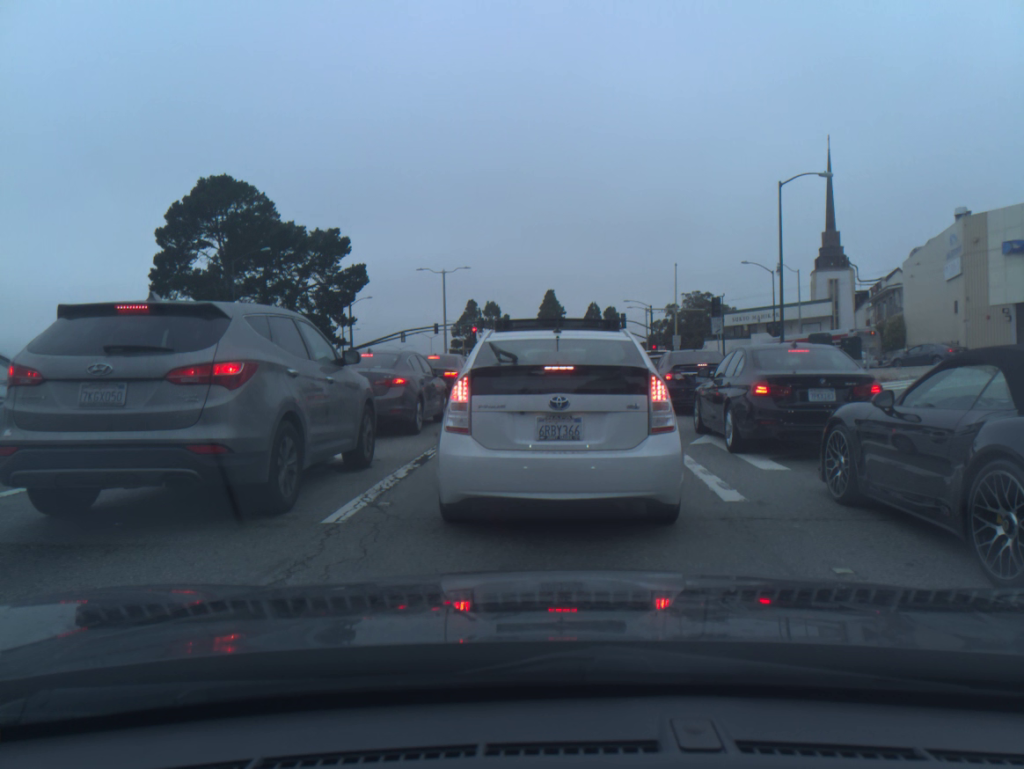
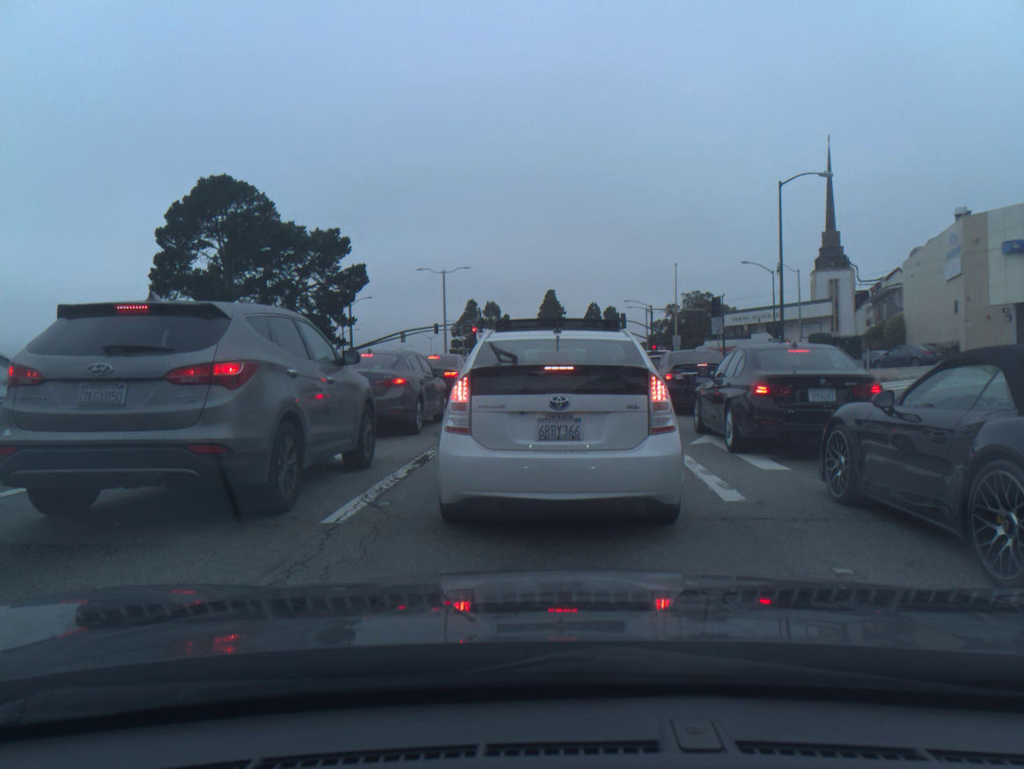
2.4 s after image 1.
(0.0, -0.1) m; 0°
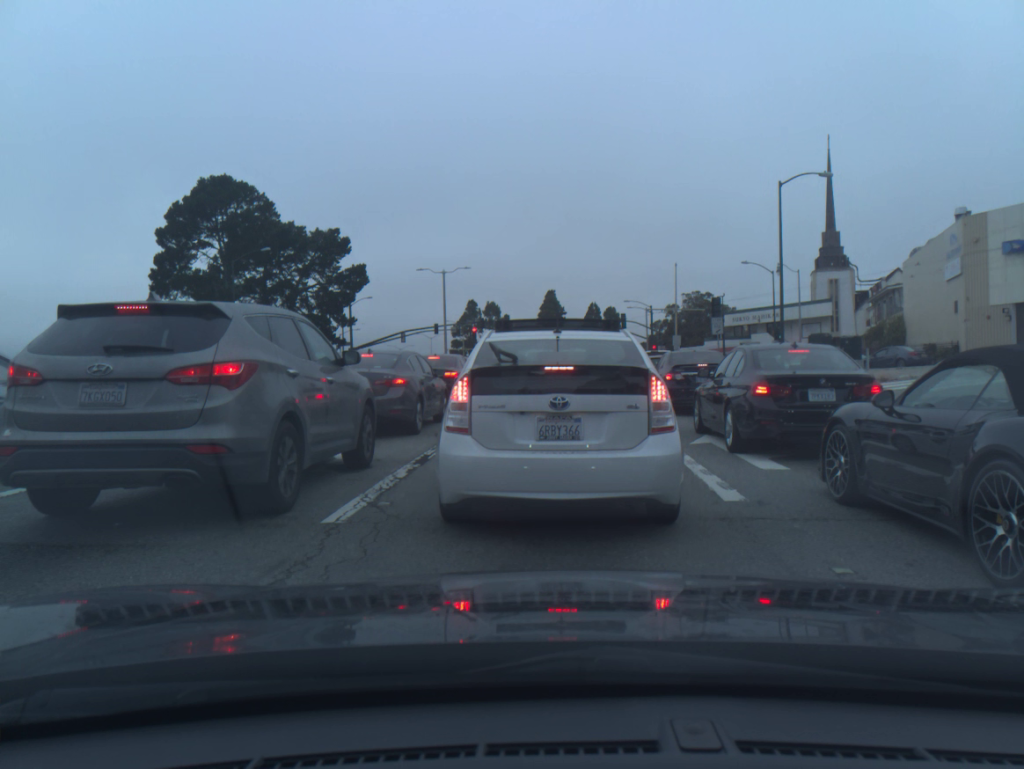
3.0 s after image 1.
(0.0, 0.0) m; 0°
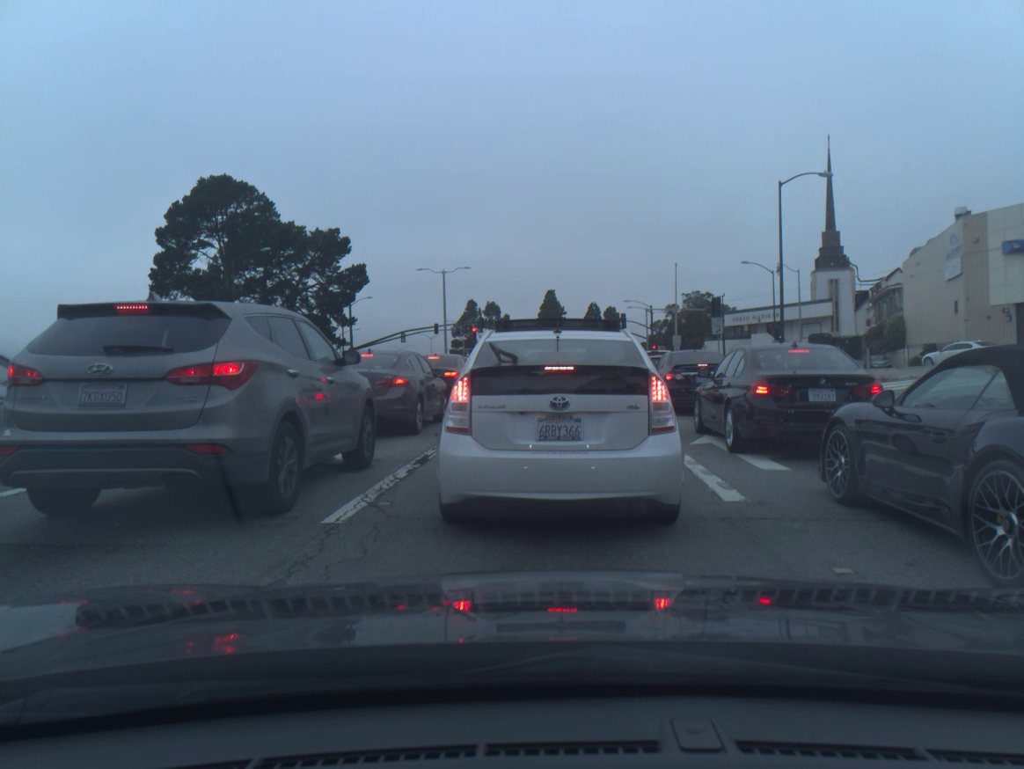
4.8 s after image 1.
(0.0, 0.0) m; 0°
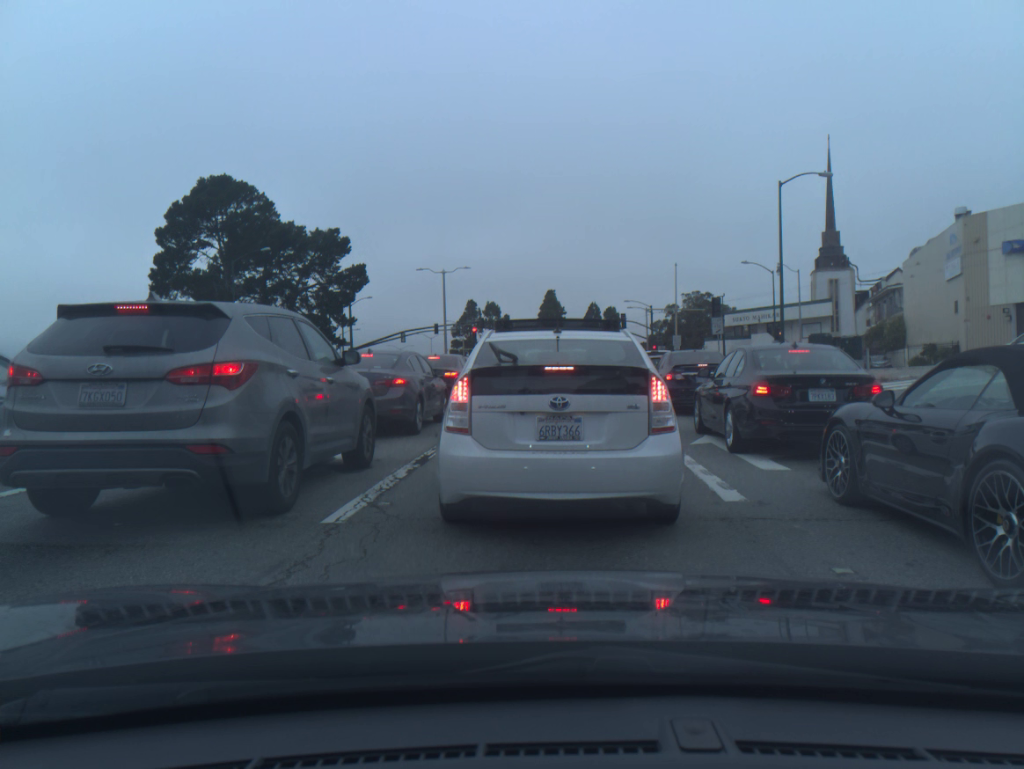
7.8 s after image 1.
(0.0, -0.1) m; 0°
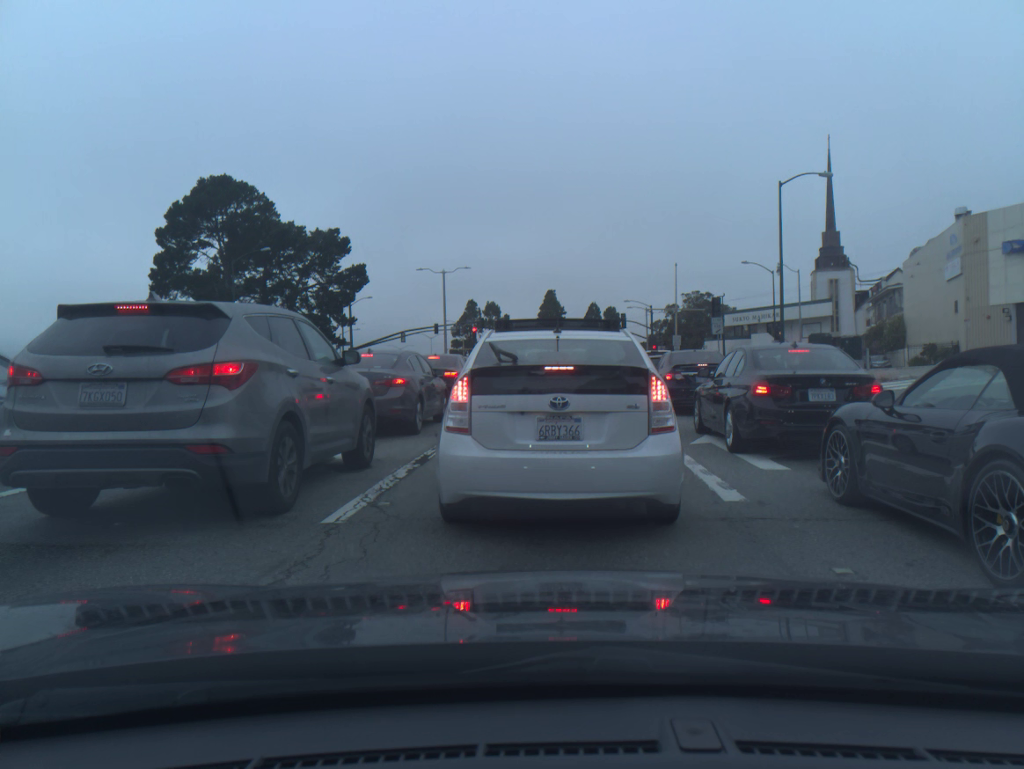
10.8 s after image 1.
(0.0, -0.1) m; 0°
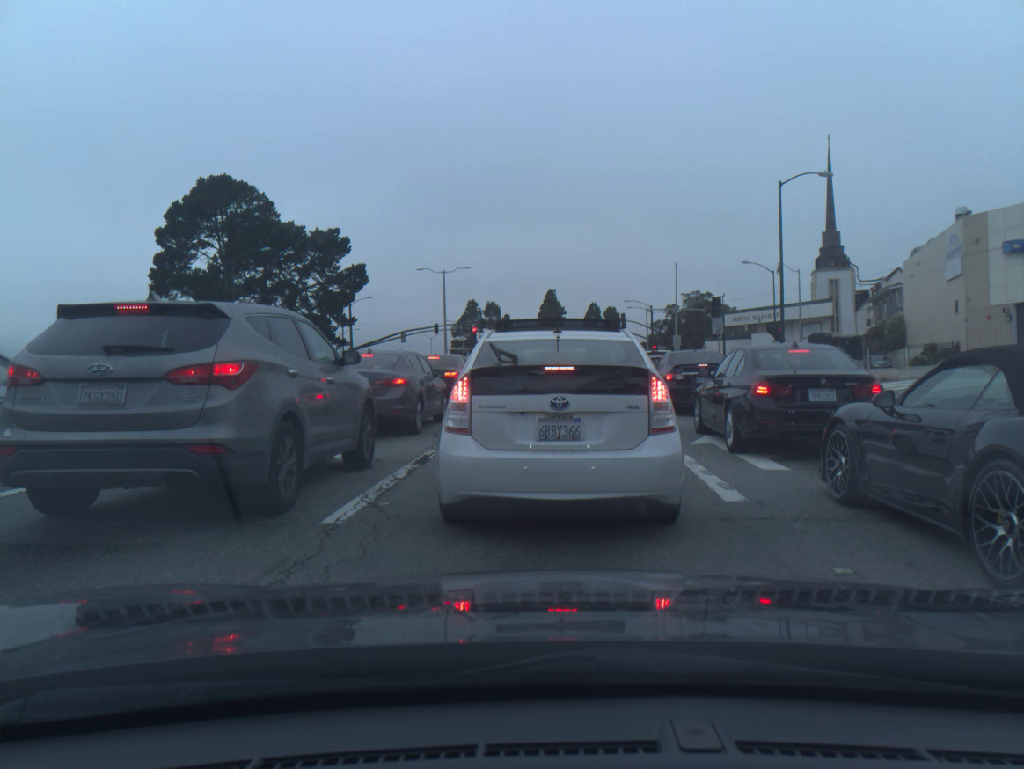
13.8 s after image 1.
(0.0, +0.2) m; 0°
